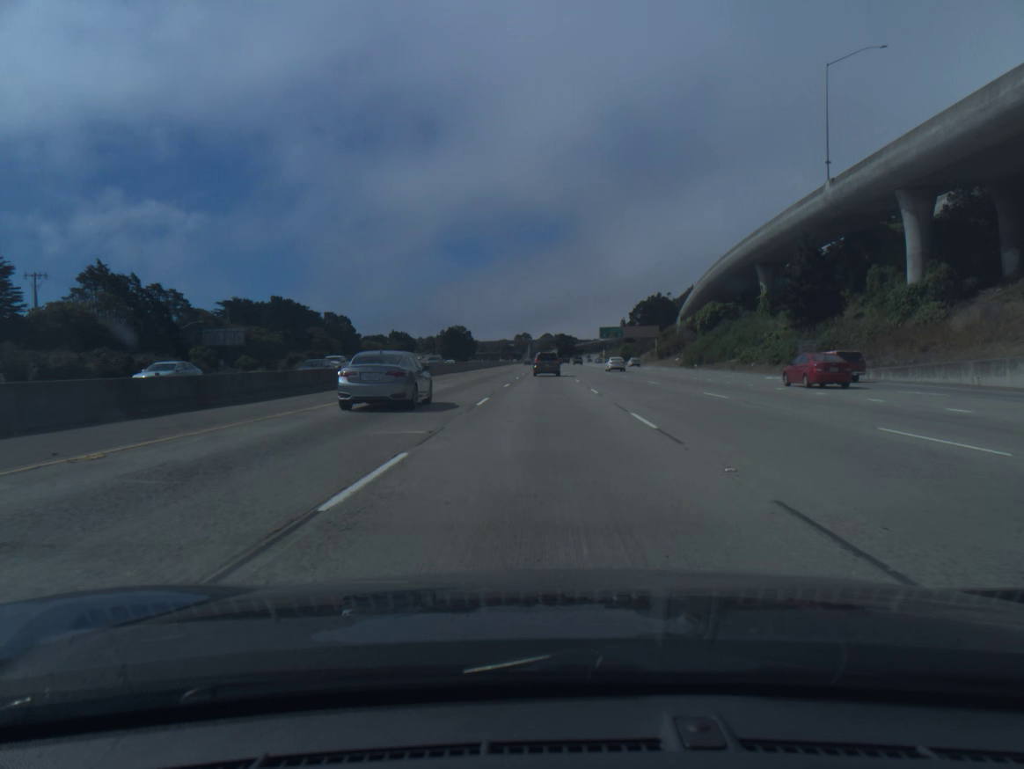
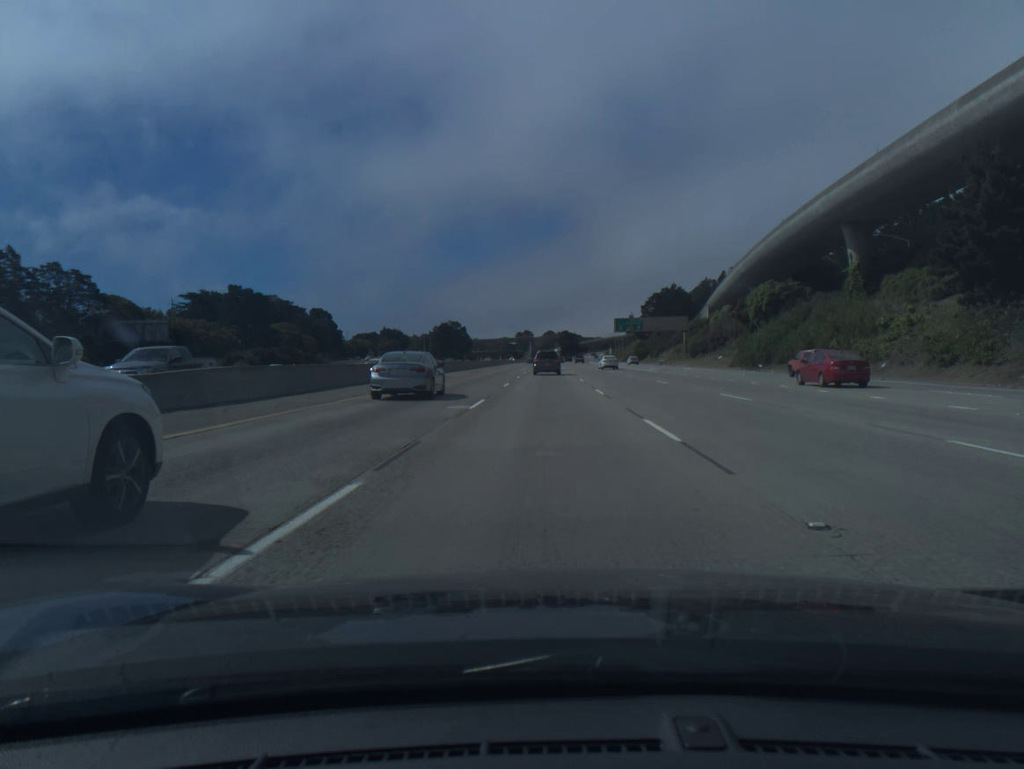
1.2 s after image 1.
(0.0, +31.5) m; 0°
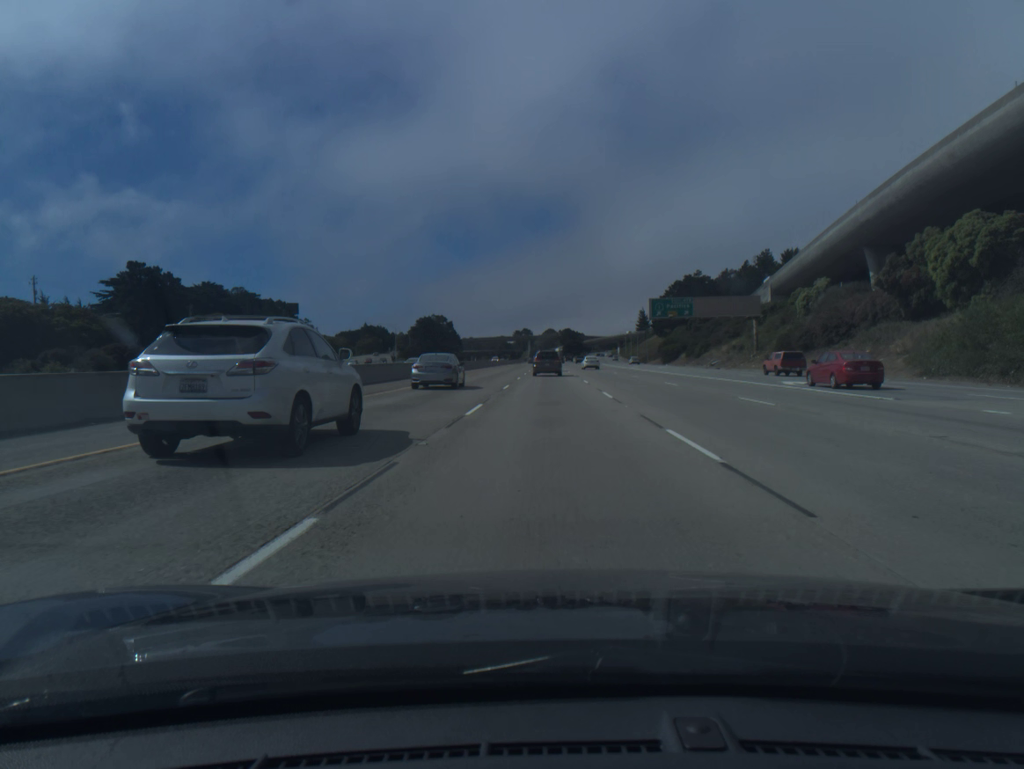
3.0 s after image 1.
(-0.1, +46.0) m; 0°
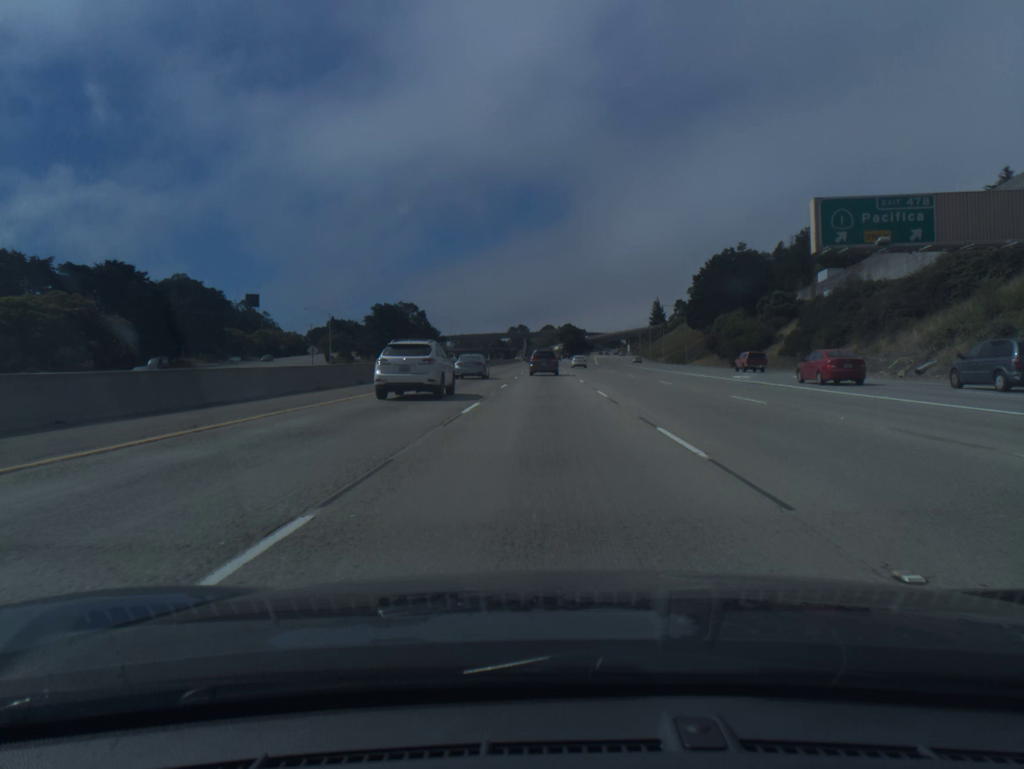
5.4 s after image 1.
(+0.2, +58.2) m; 0°
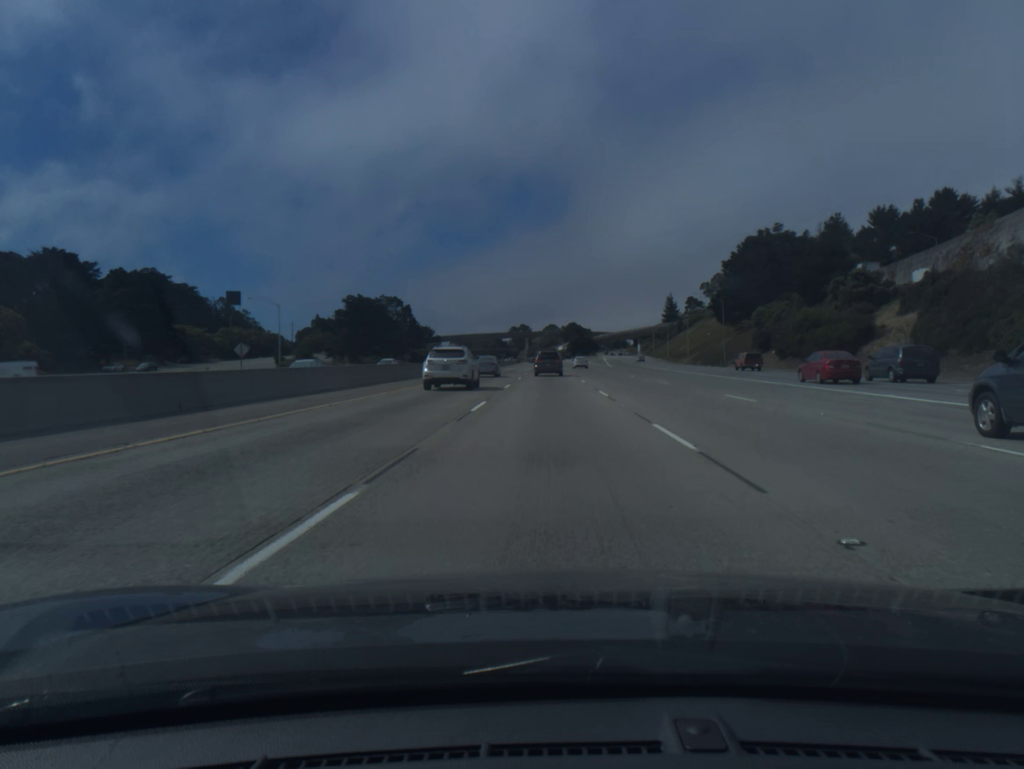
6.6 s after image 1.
(-0.1, +28.2) m; 0°
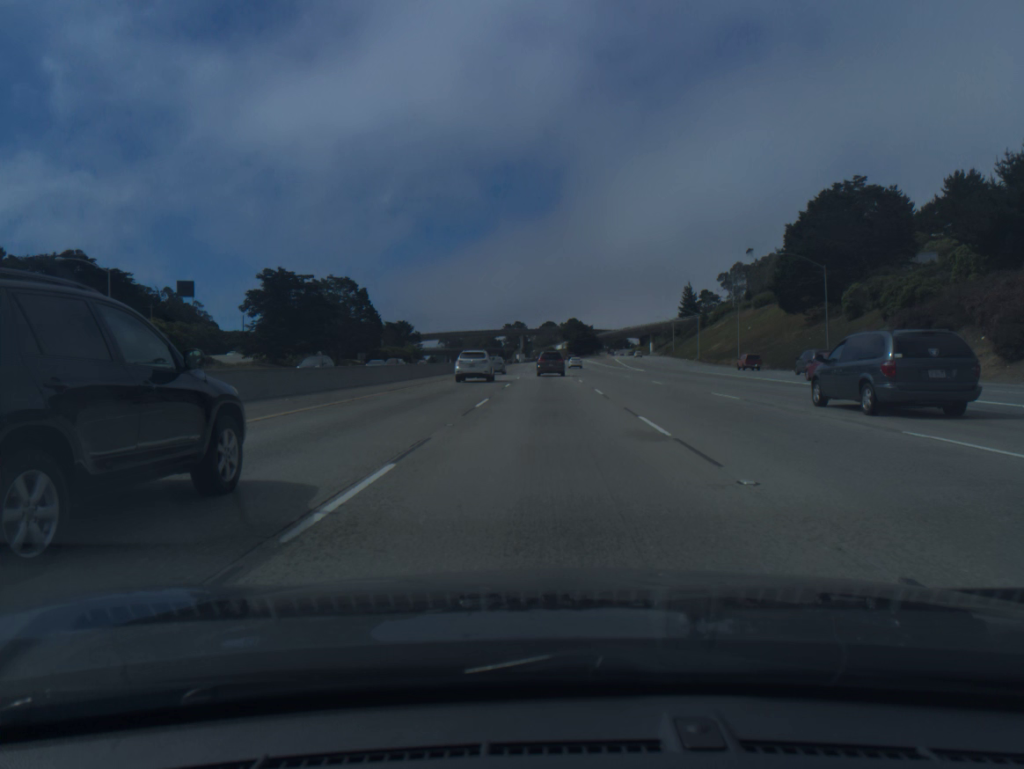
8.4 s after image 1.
(0.0, +42.1) m; 0°
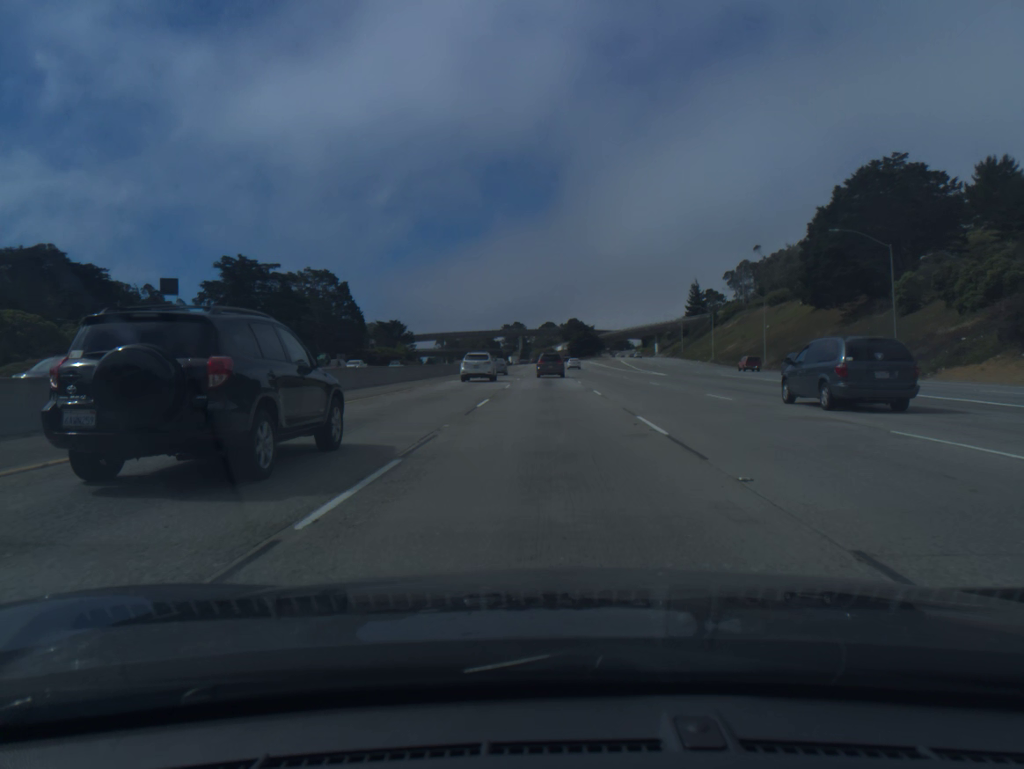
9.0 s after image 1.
(0.0, +14.1) m; 0°
